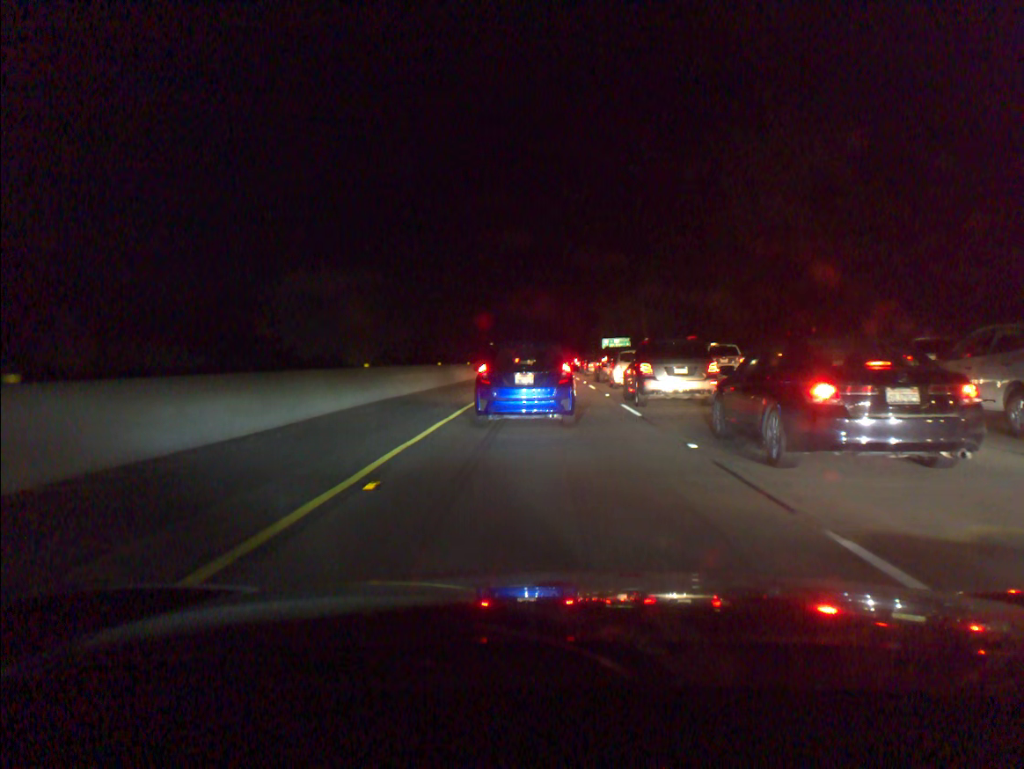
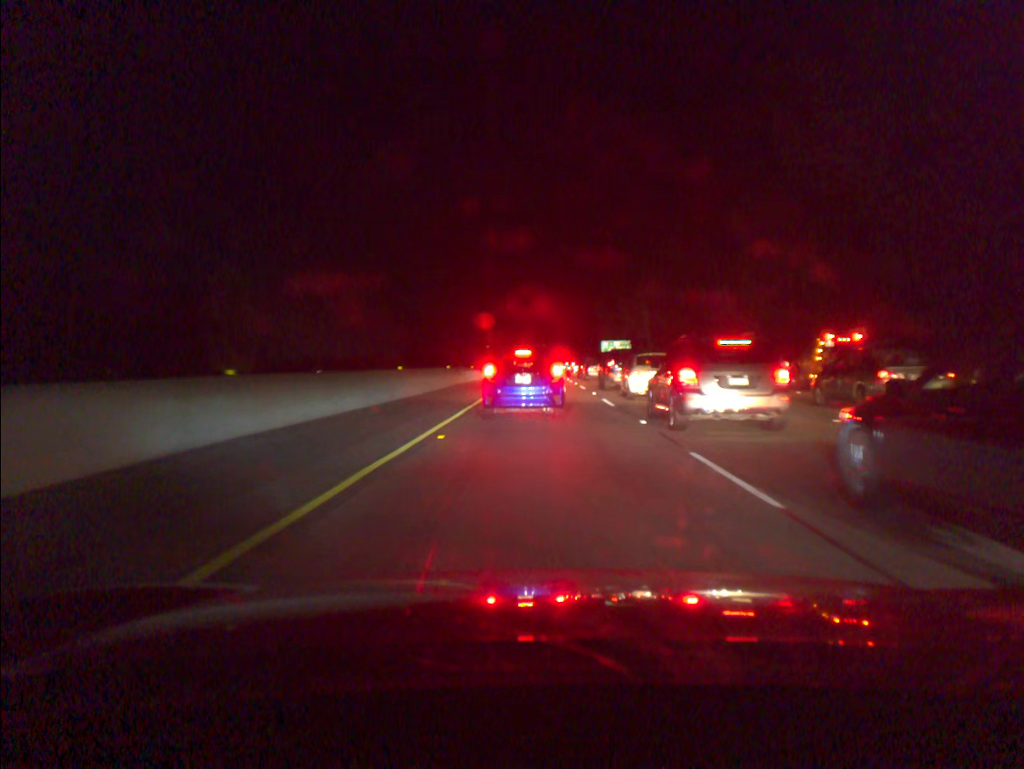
(+0.1, +9.4) m; 0°
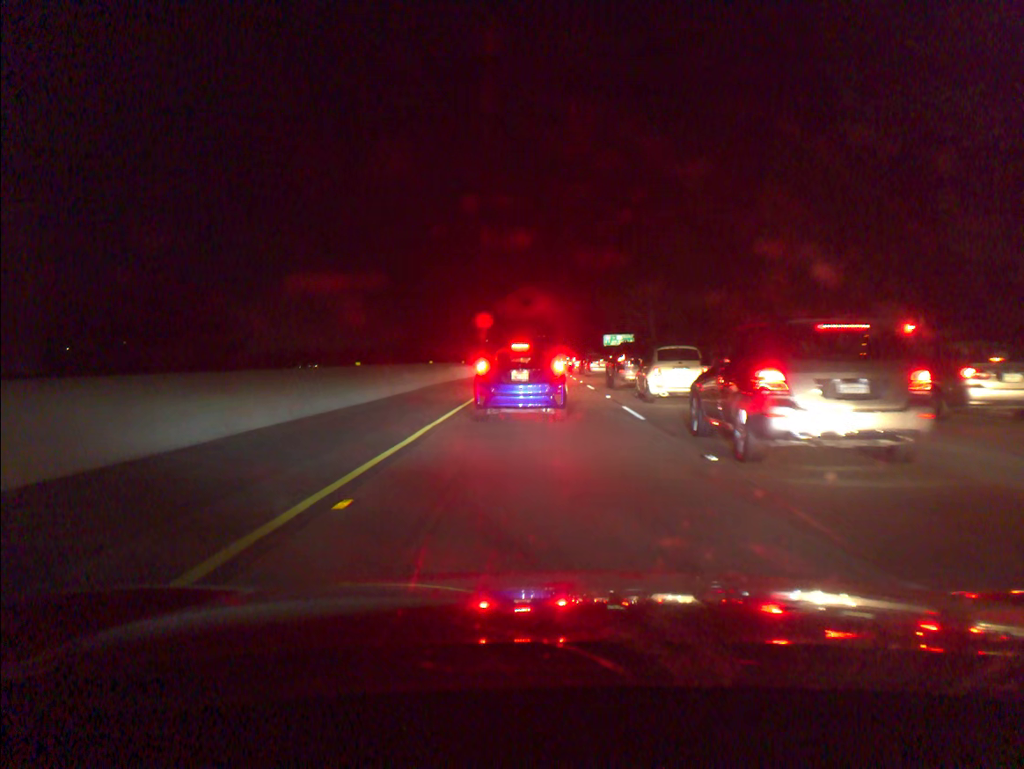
(0.0, +6.1) m; 0°
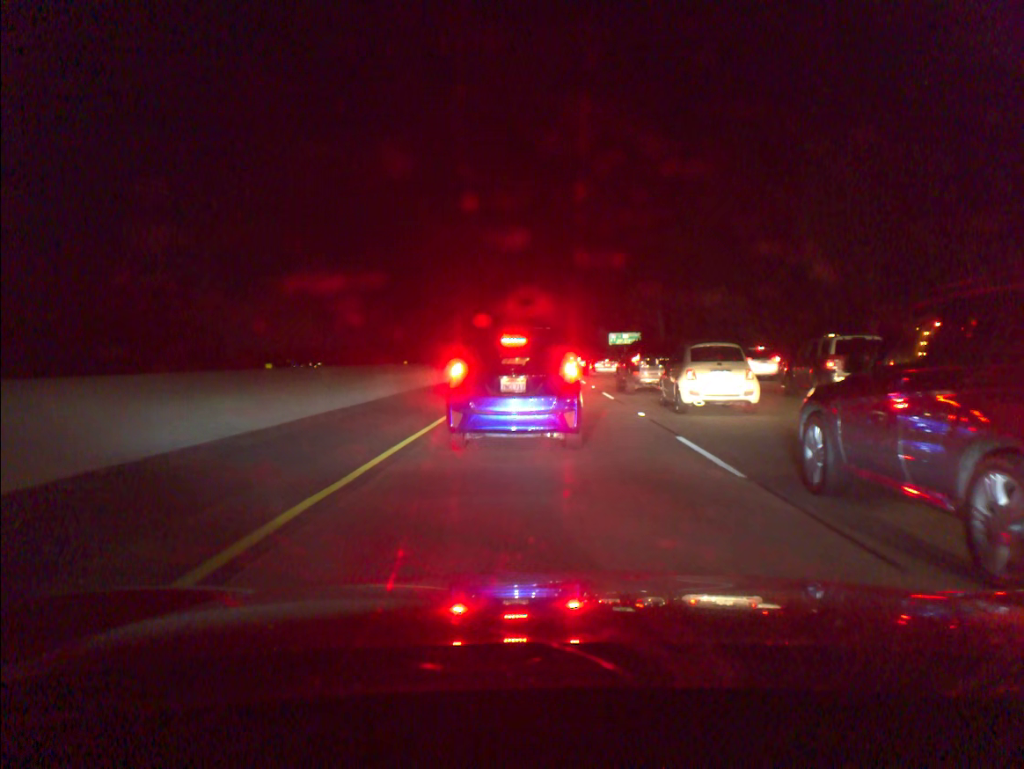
(0.0, +7.2) m; 0°
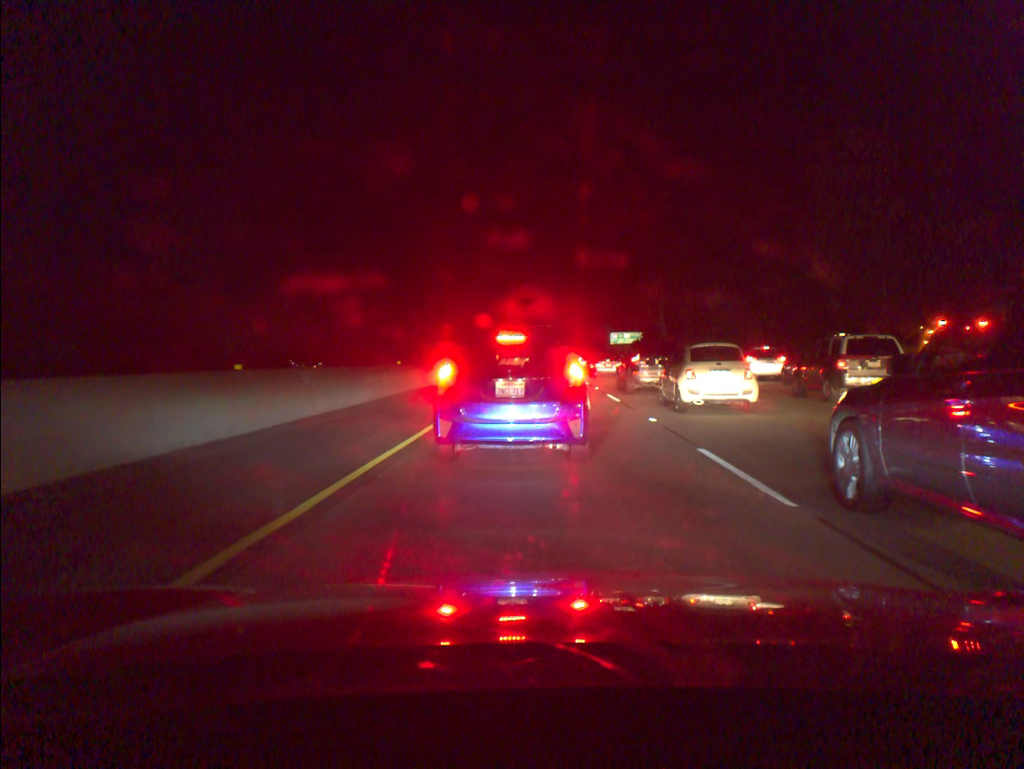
(0.0, +1.5) m; 0°
